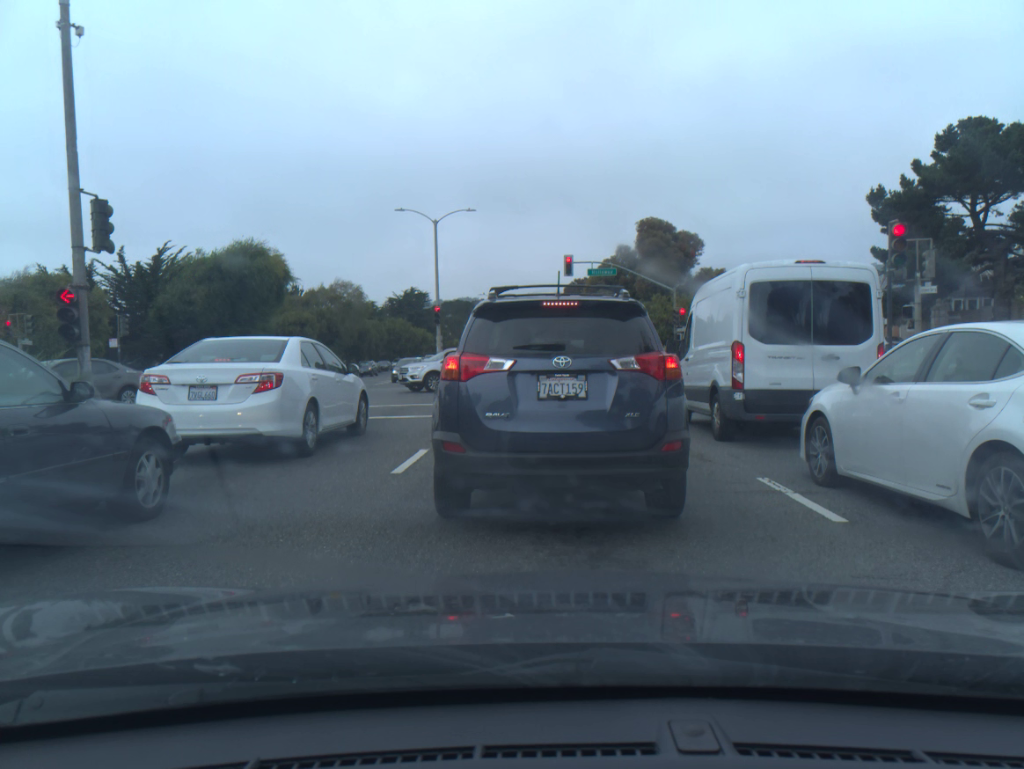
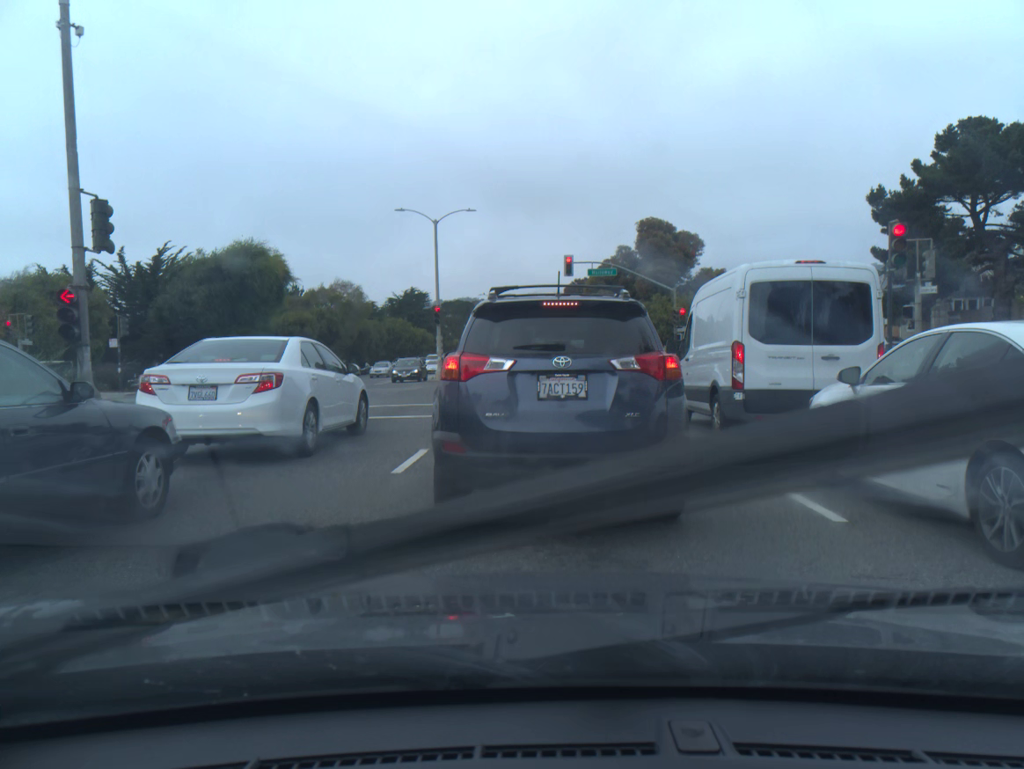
(0.0, 0.0) m; 0°
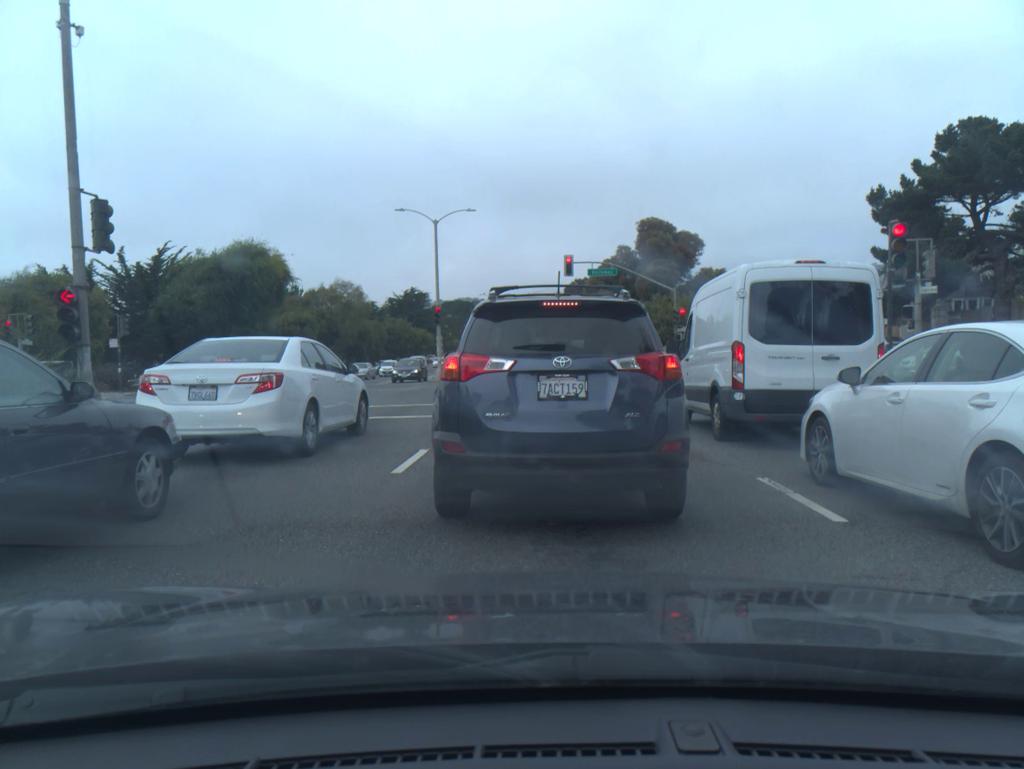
(0.0, 0.0) m; 0°
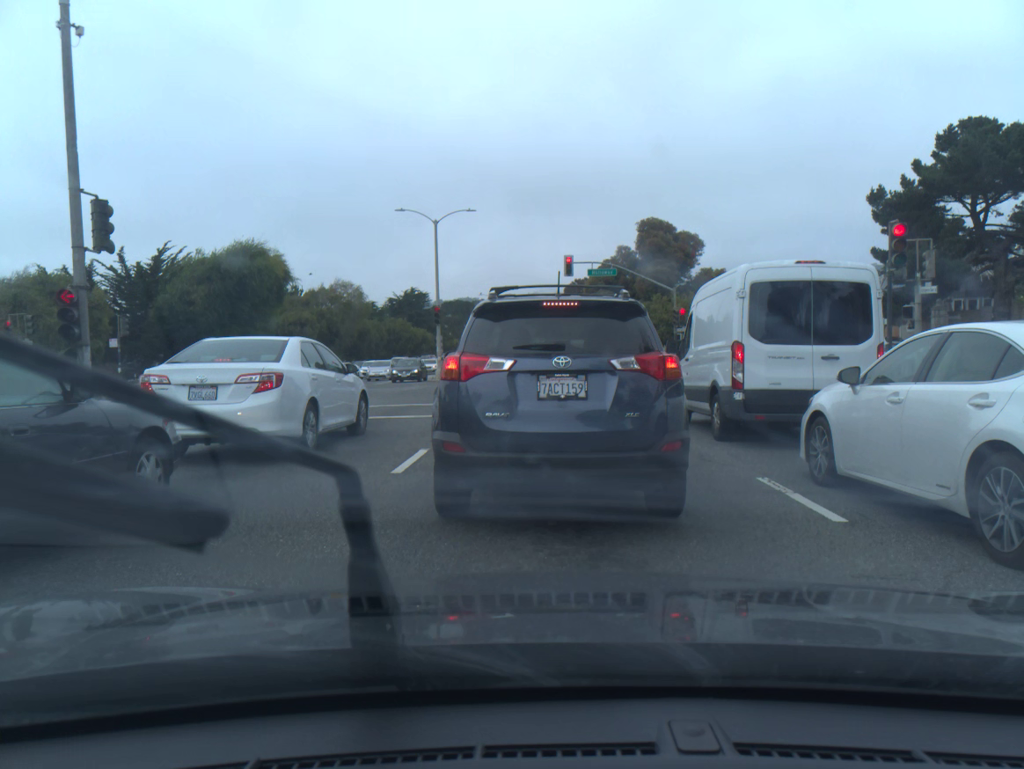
(0.0, -0.1) m; 0°
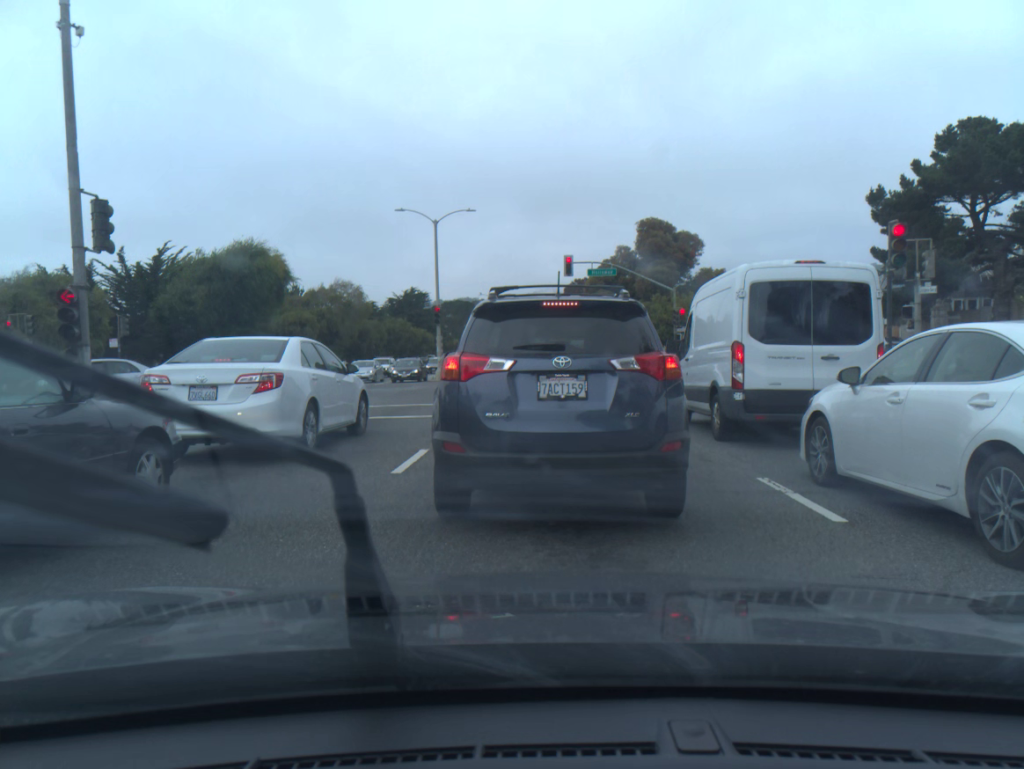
(0.0, 0.0) m; 0°
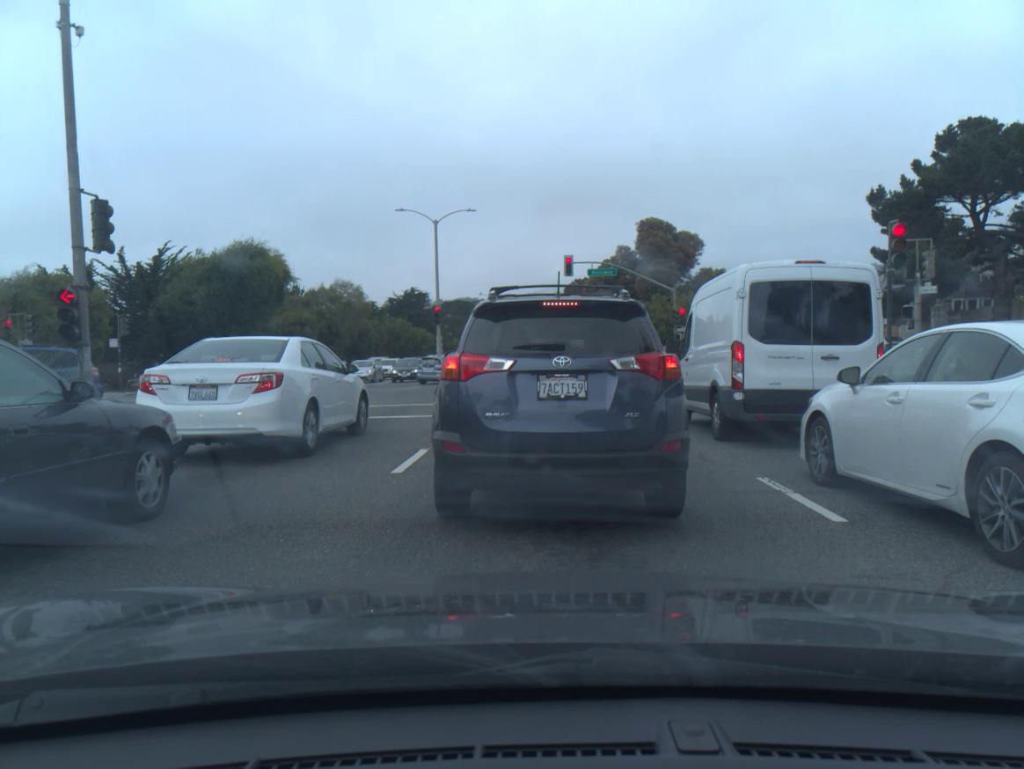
(0.0, 0.0) m; 0°
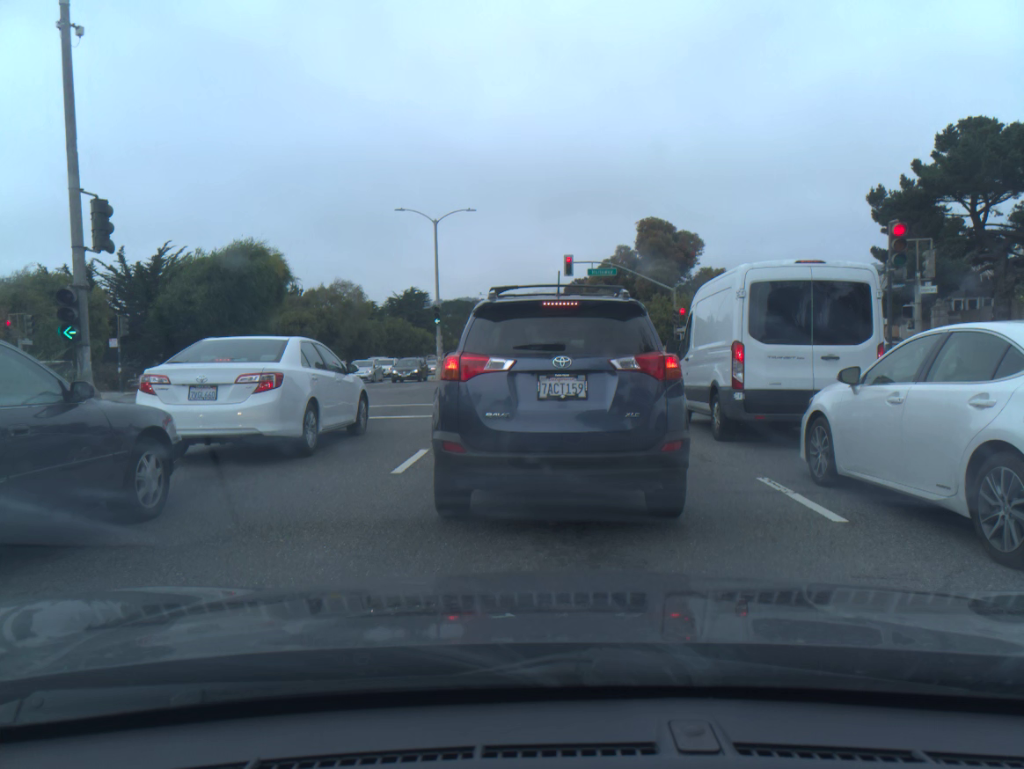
(0.0, 0.0) m; 0°
